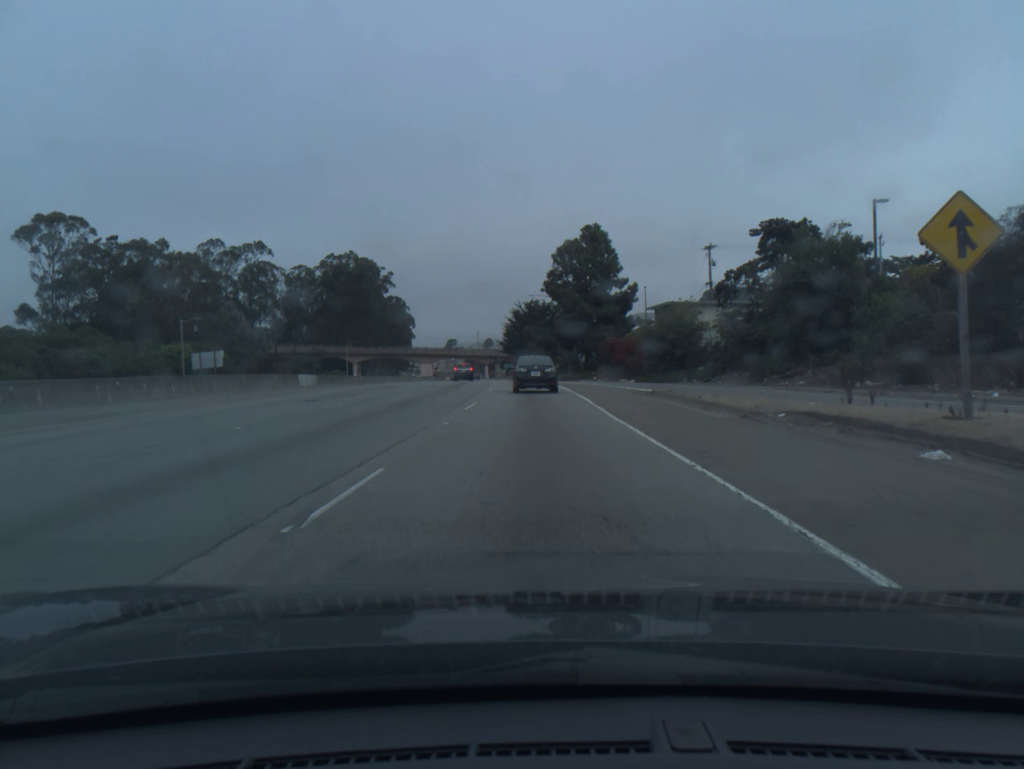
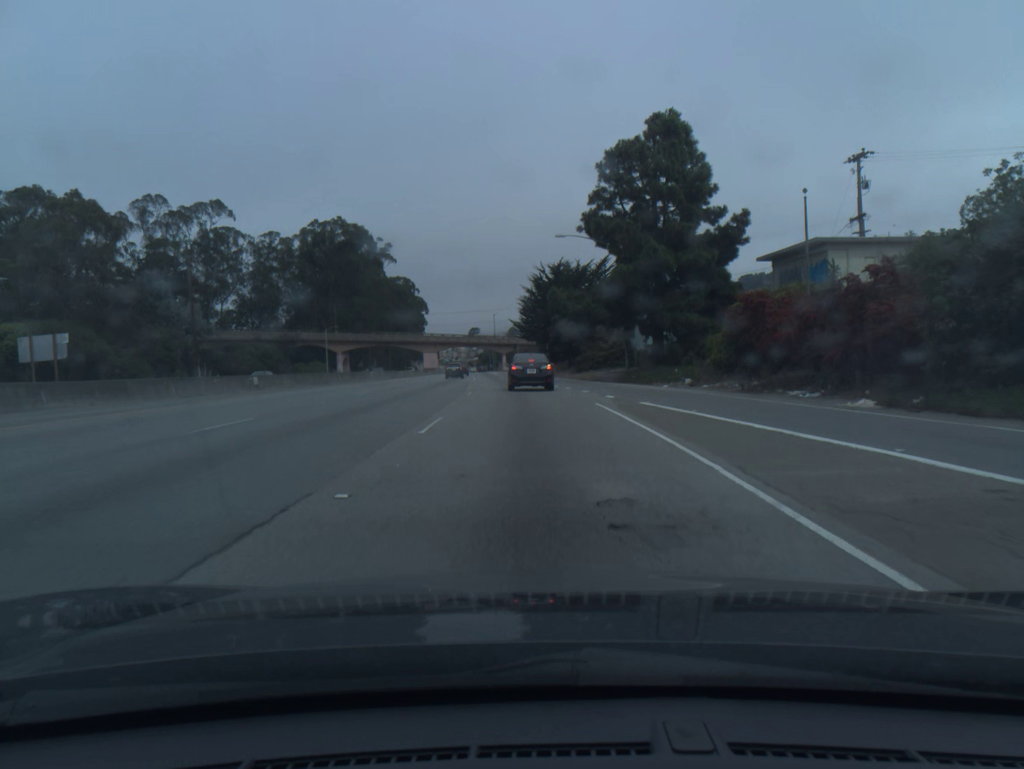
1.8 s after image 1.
(-0.5, +37.5) m; -2°
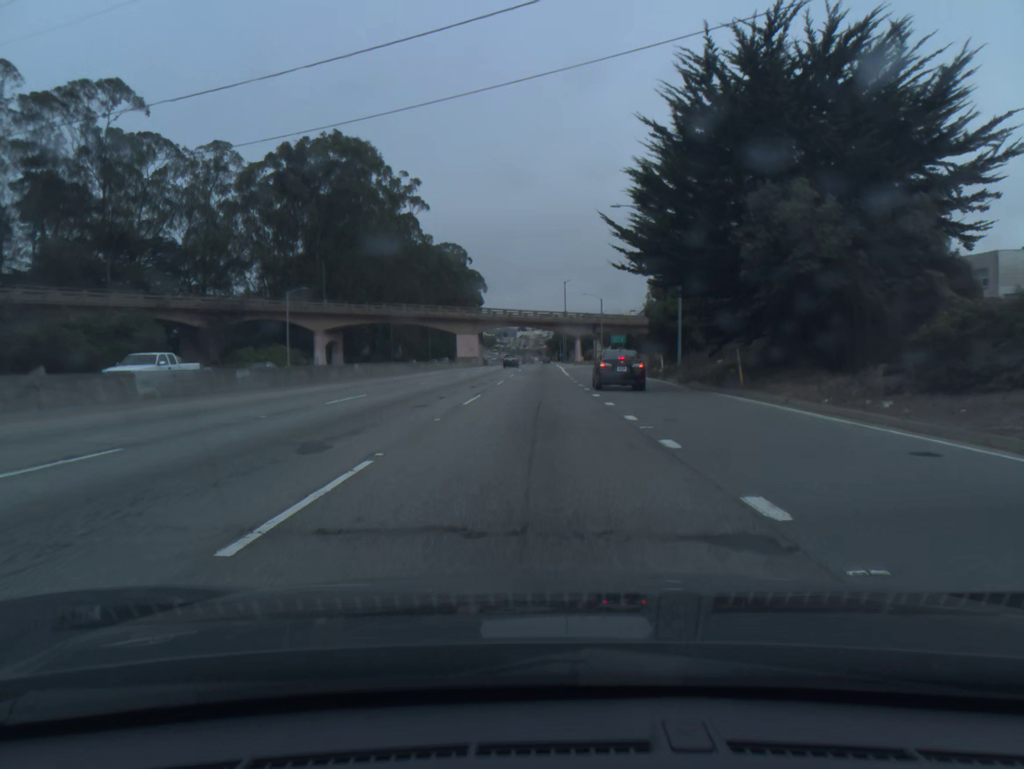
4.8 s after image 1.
(-2.8, +59.5) m; -6°
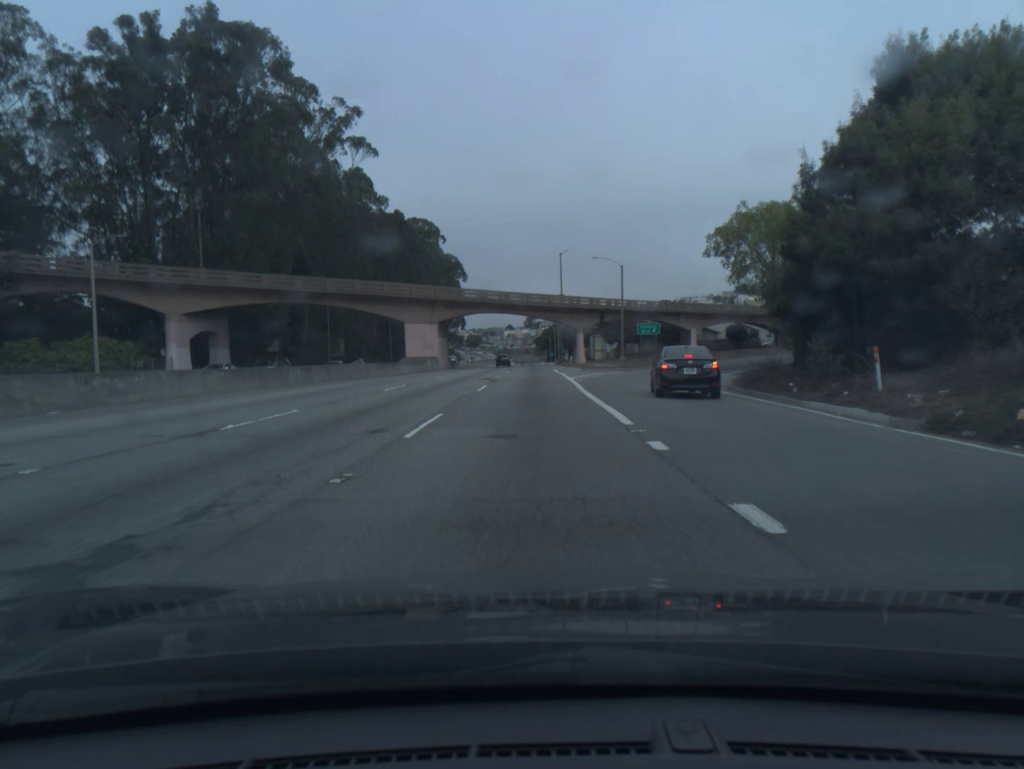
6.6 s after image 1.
(+0.3, +36.7) m; +1°
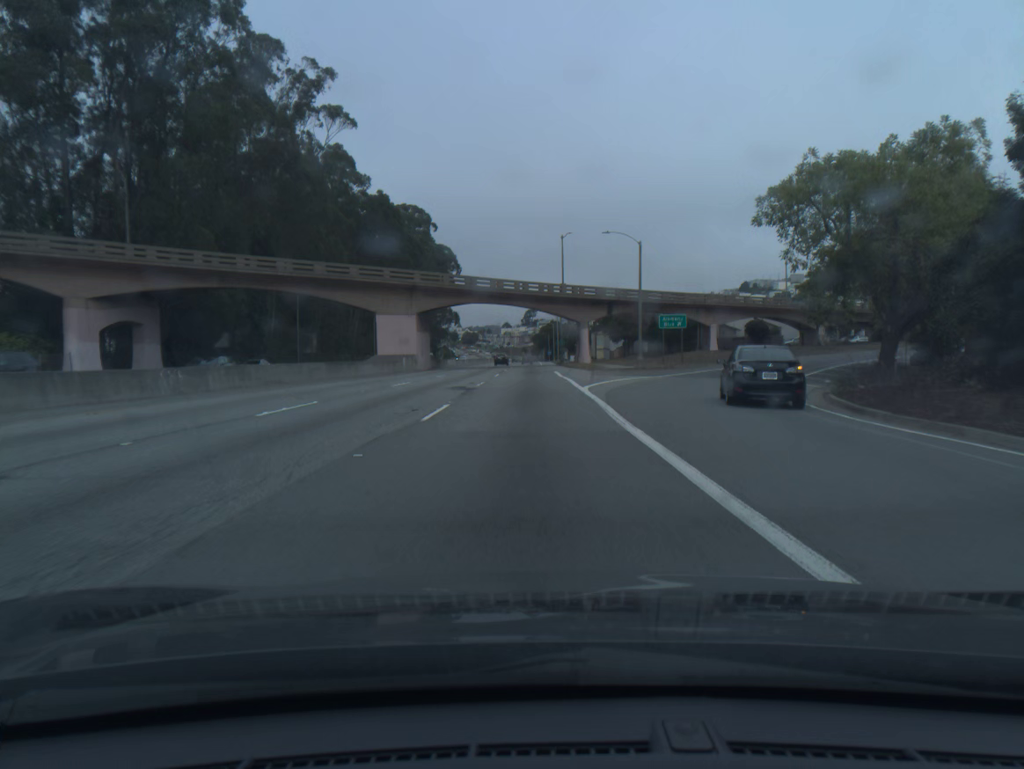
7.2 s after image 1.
(0.0, +12.5) m; 0°
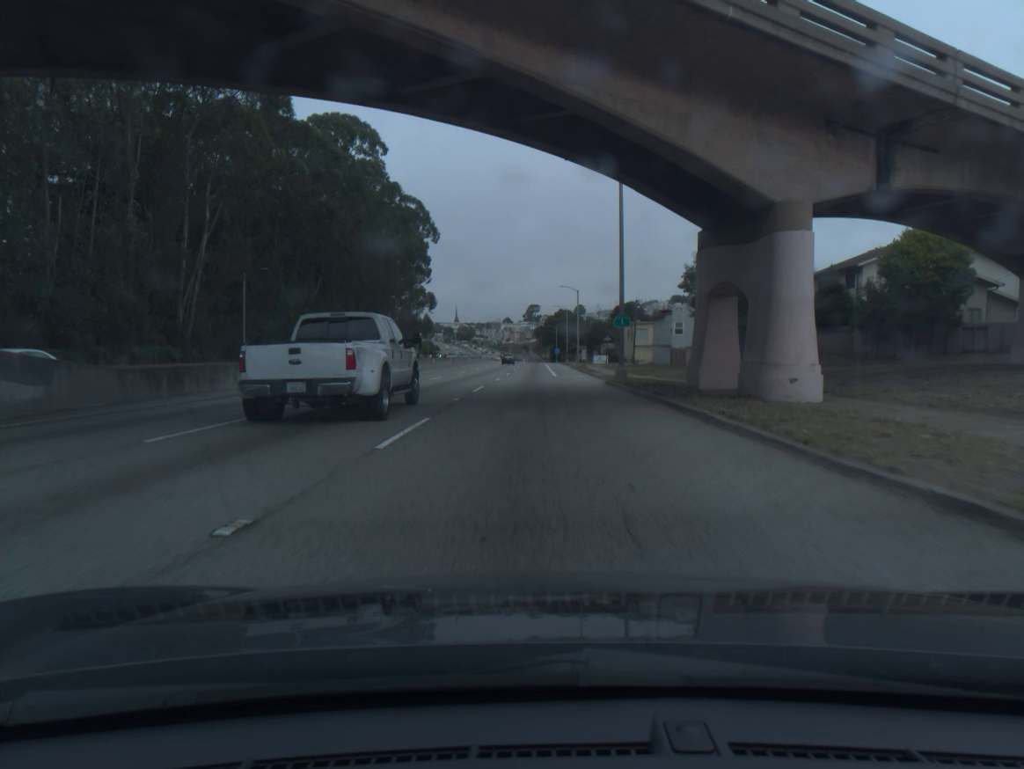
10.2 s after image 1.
(-0.3, +63.6) m; 0°
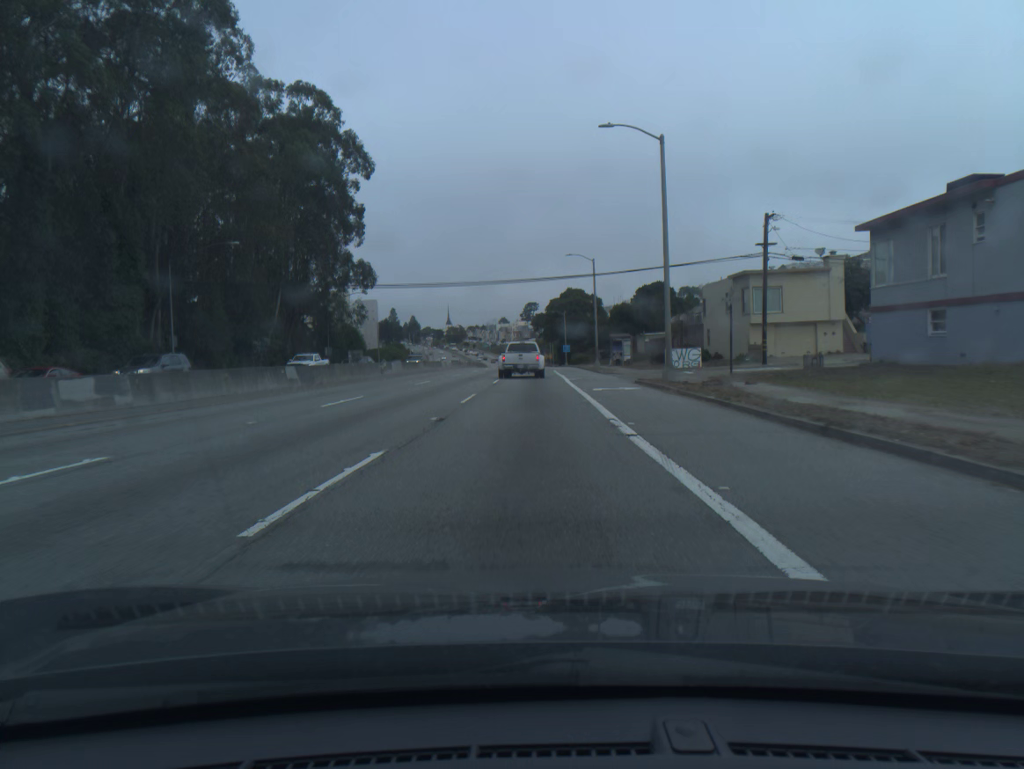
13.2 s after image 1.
(+0.1, +64.6) m; 0°
